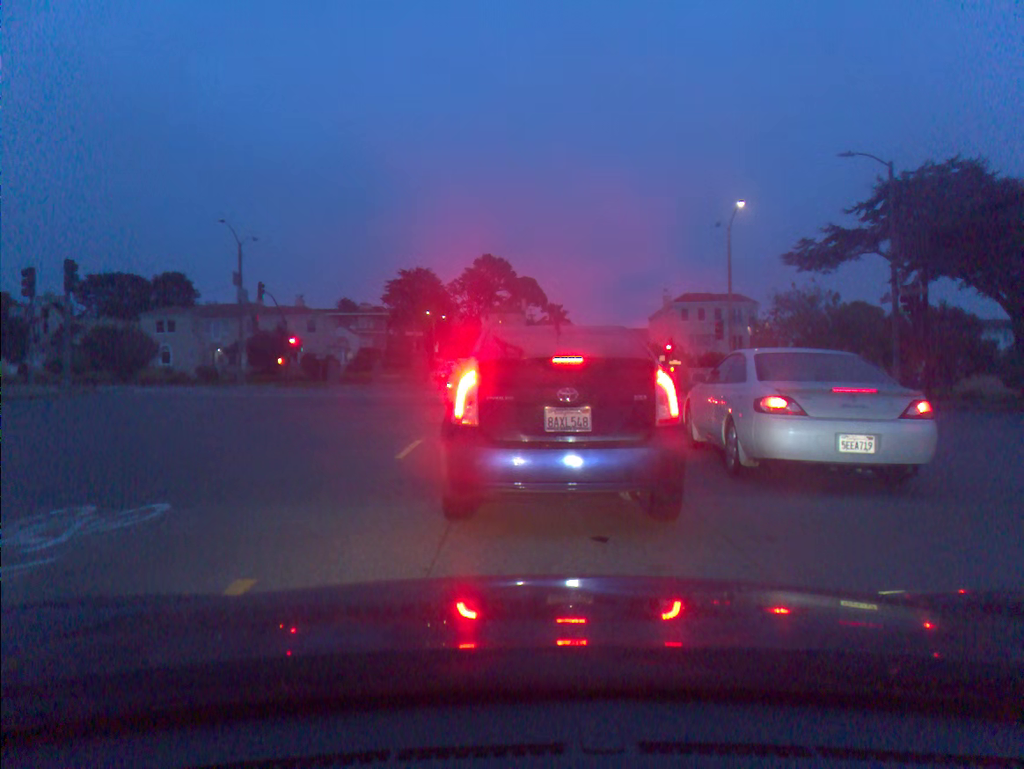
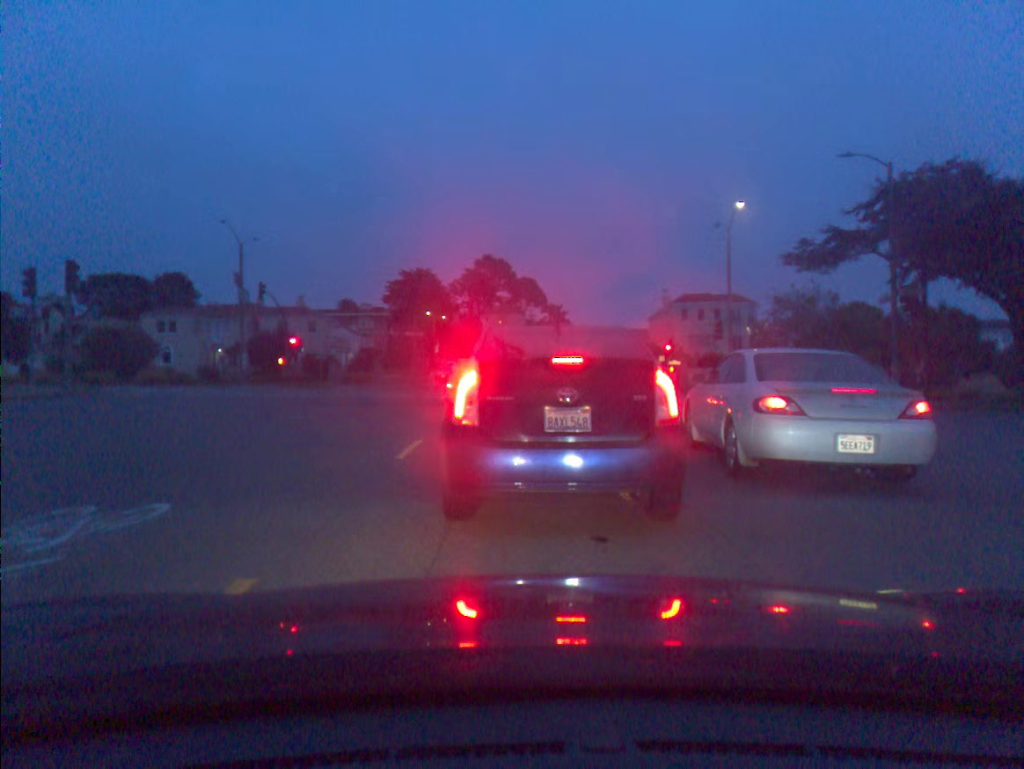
(0.0, 0.0) m; 0°
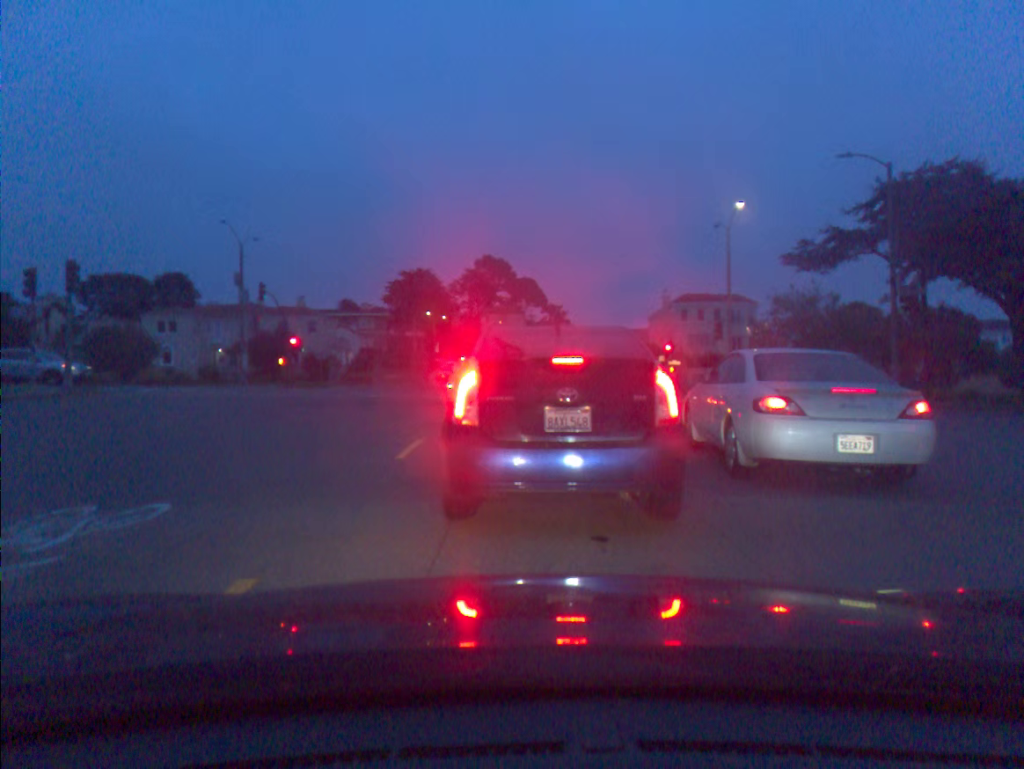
(0.0, 0.0) m; 0°
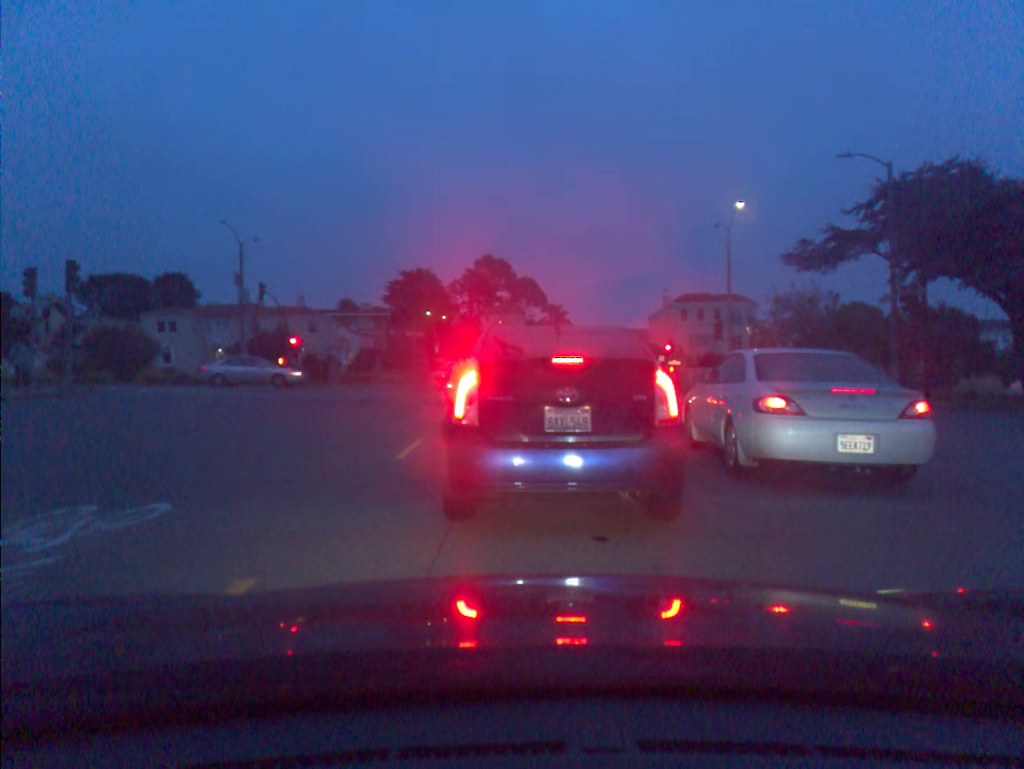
(0.0, 0.0) m; 0°
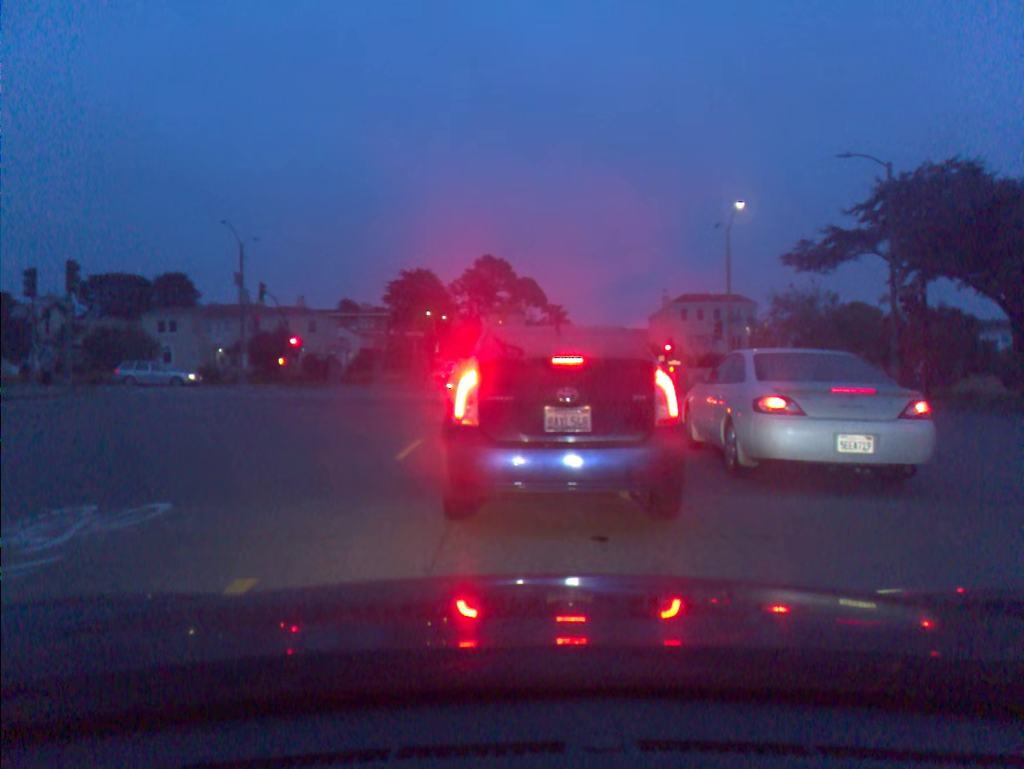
(0.0, 0.0) m; 0°
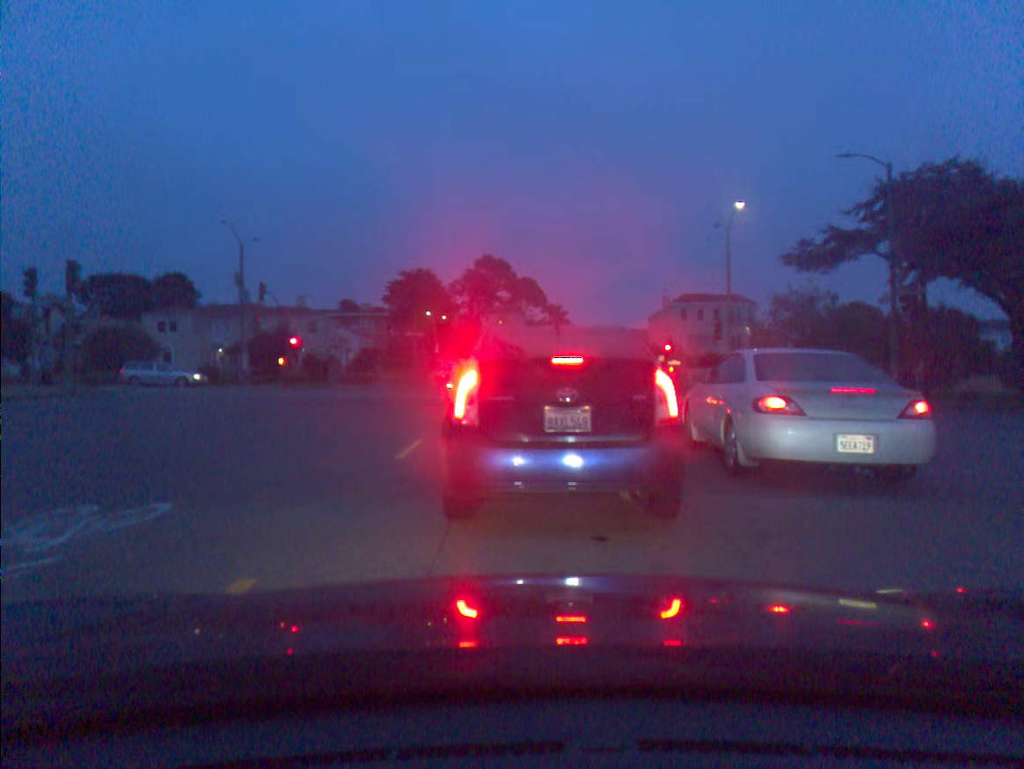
(0.0, 0.0) m; 0°
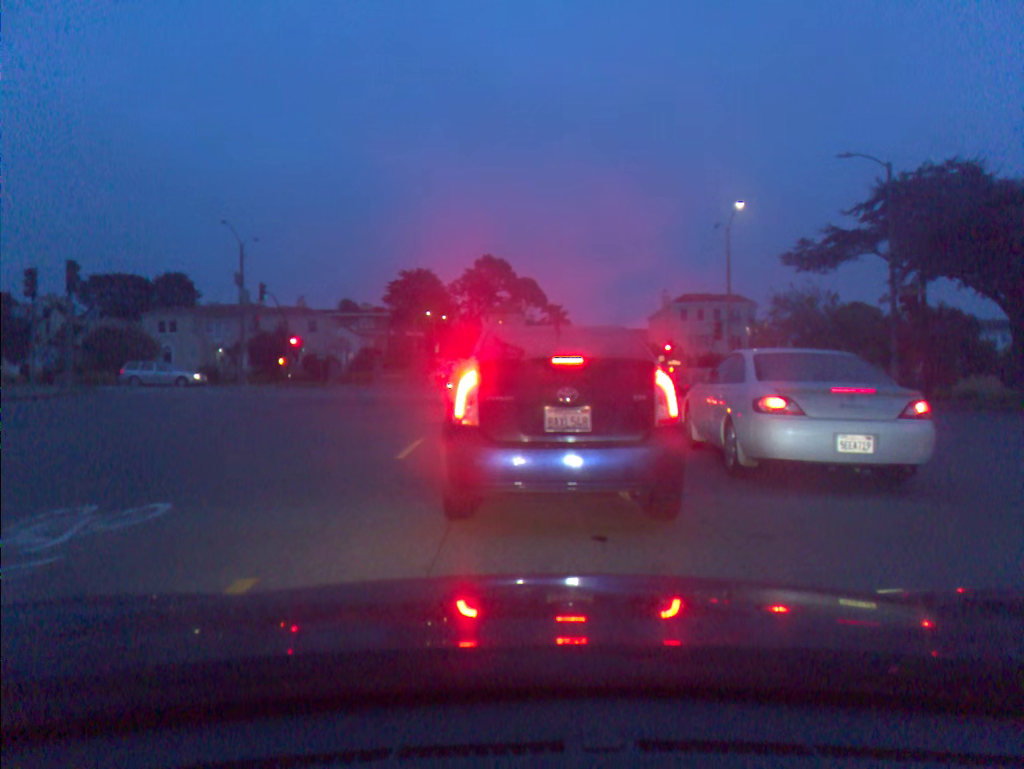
(0.0, 0.0) m; 0°
